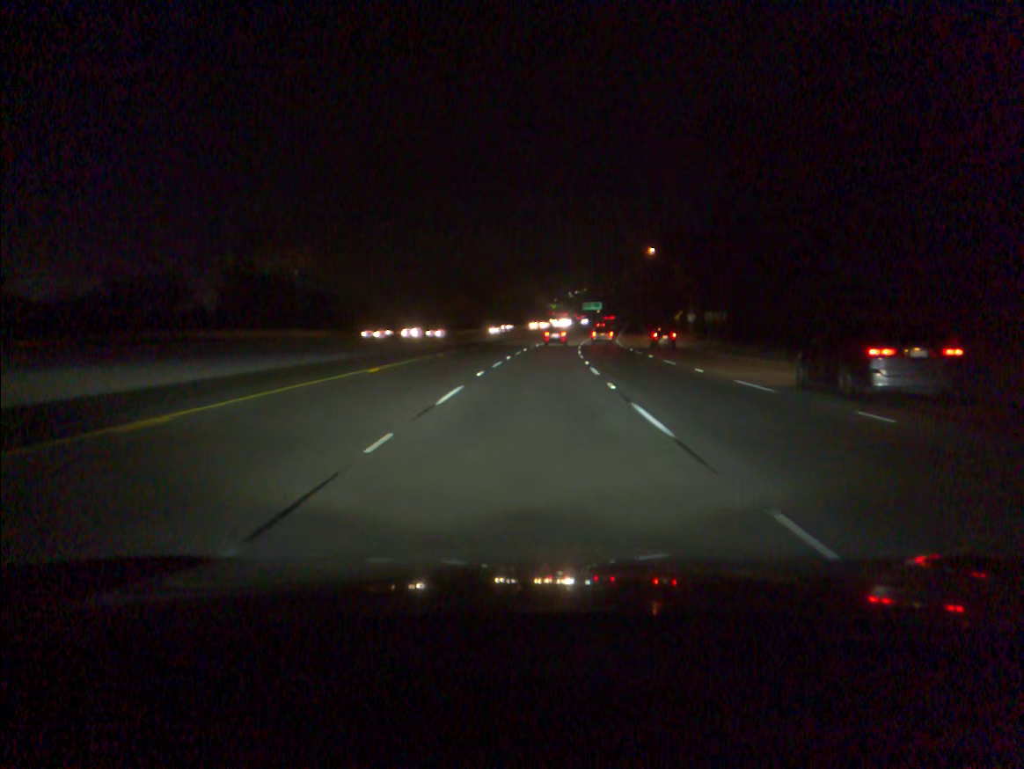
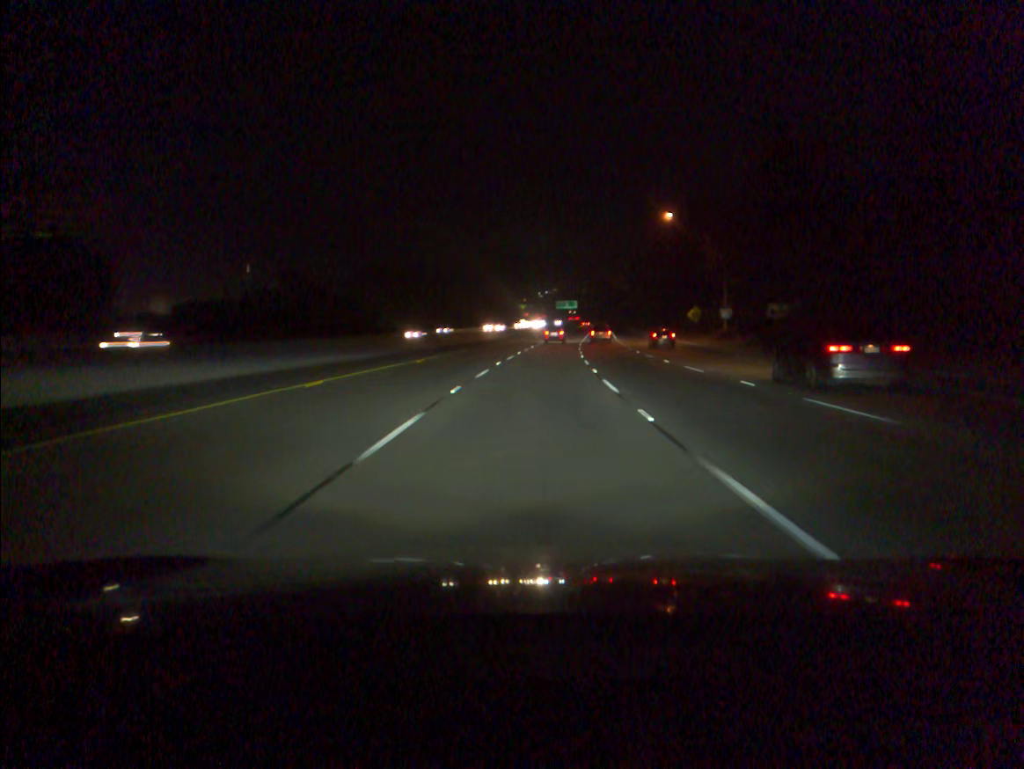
(+0.7, +35.4) m; +2°
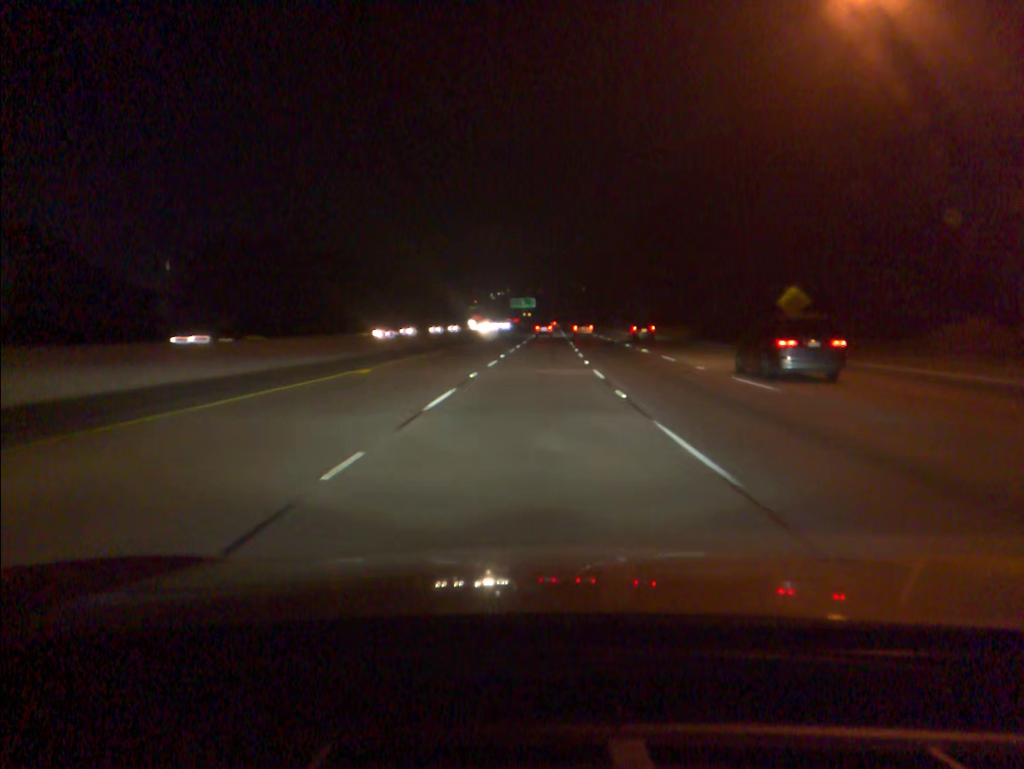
(+1.6, +53.2) m; +3°
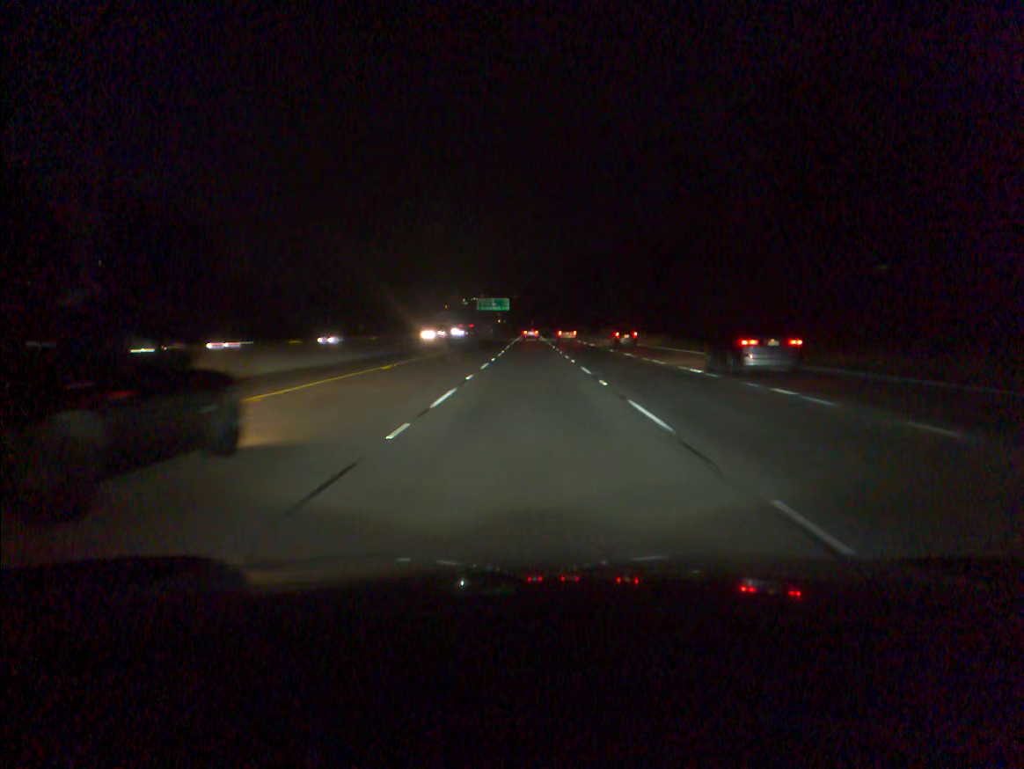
(+1.0, +53.2) m; +2°
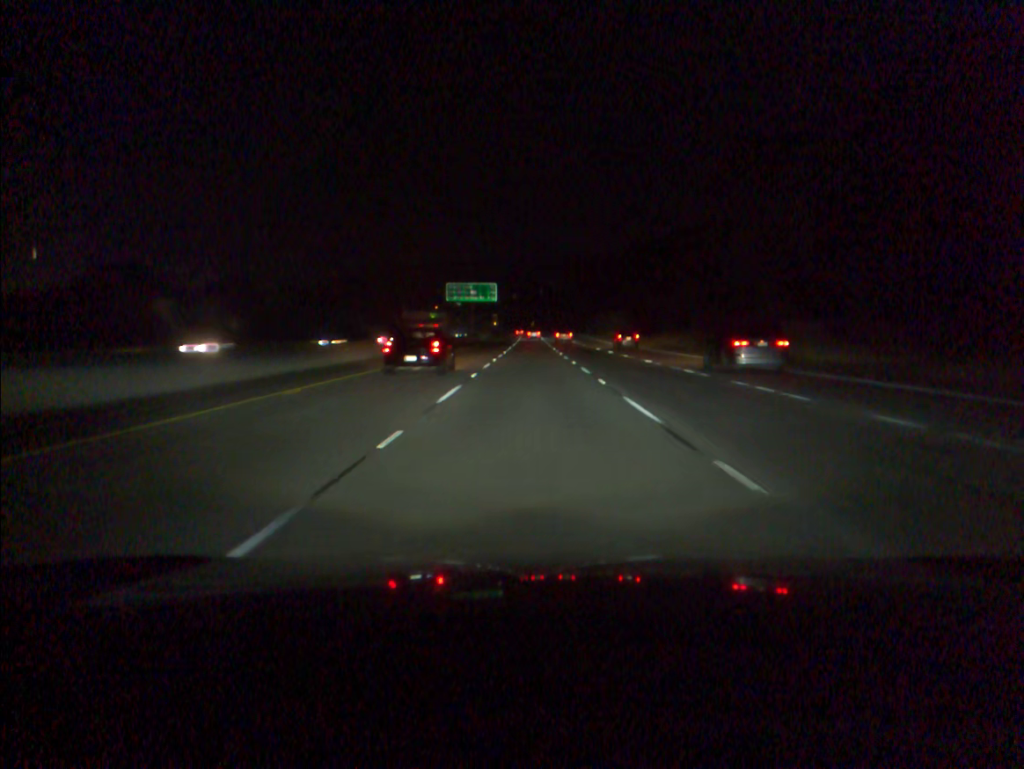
(0.0, +70.3) m; 0°
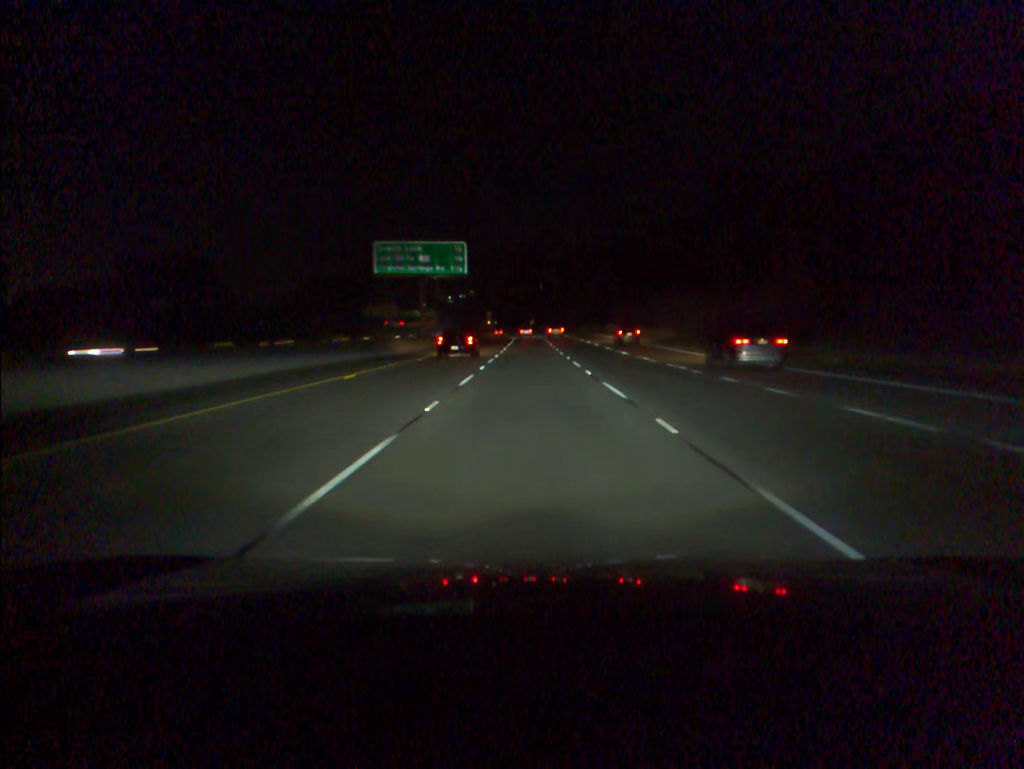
(+0.1, +52.8) m; 0°
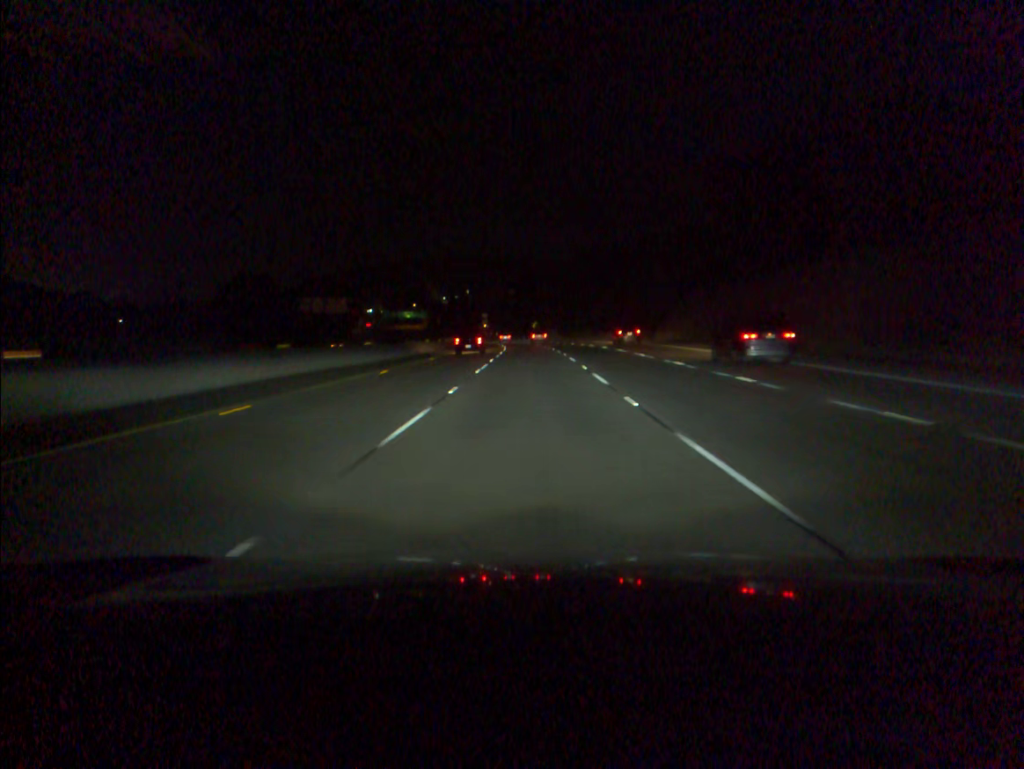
(0.0, +53.1) m; 0°
